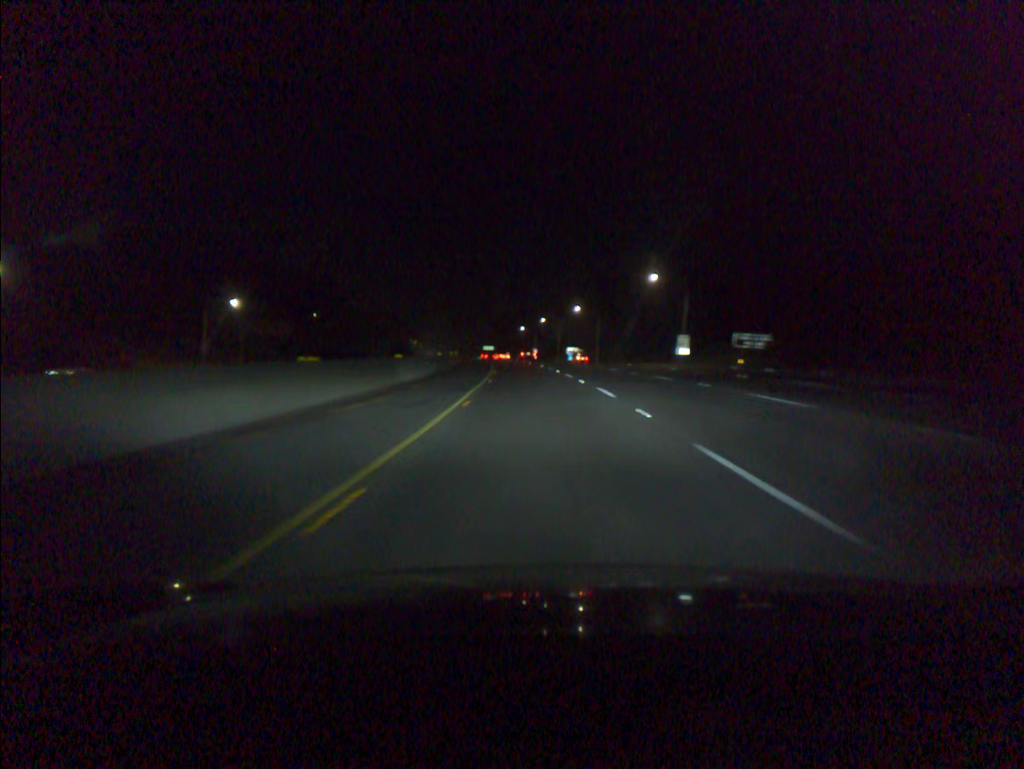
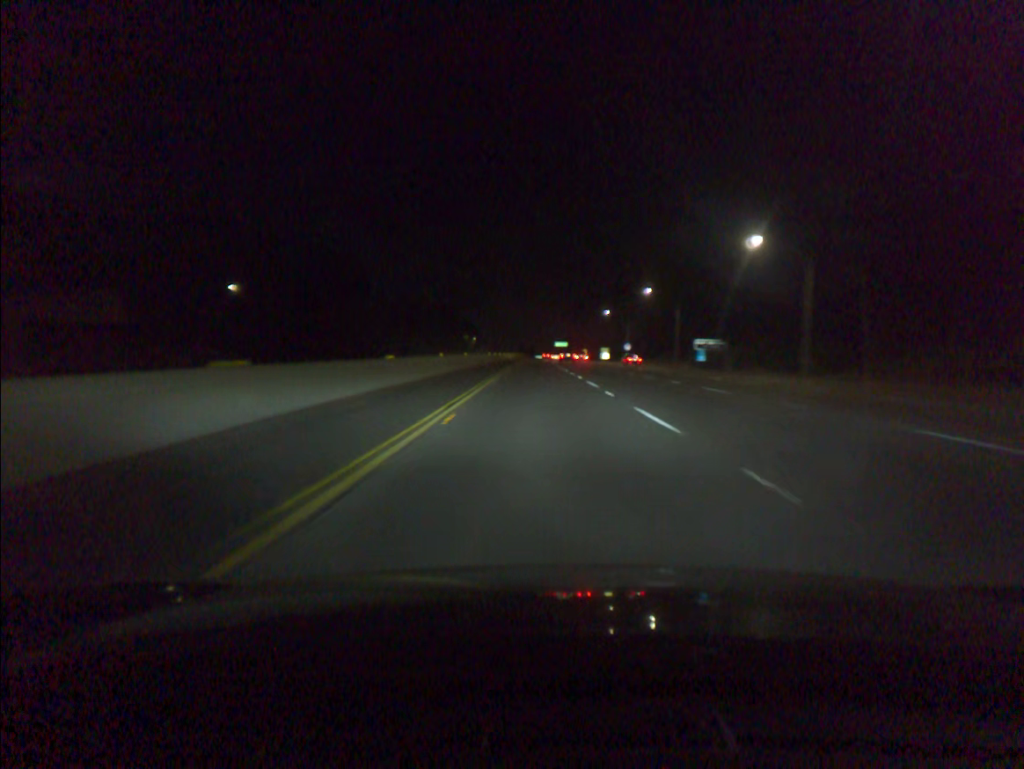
(-3.8, +80.7) m; -5°
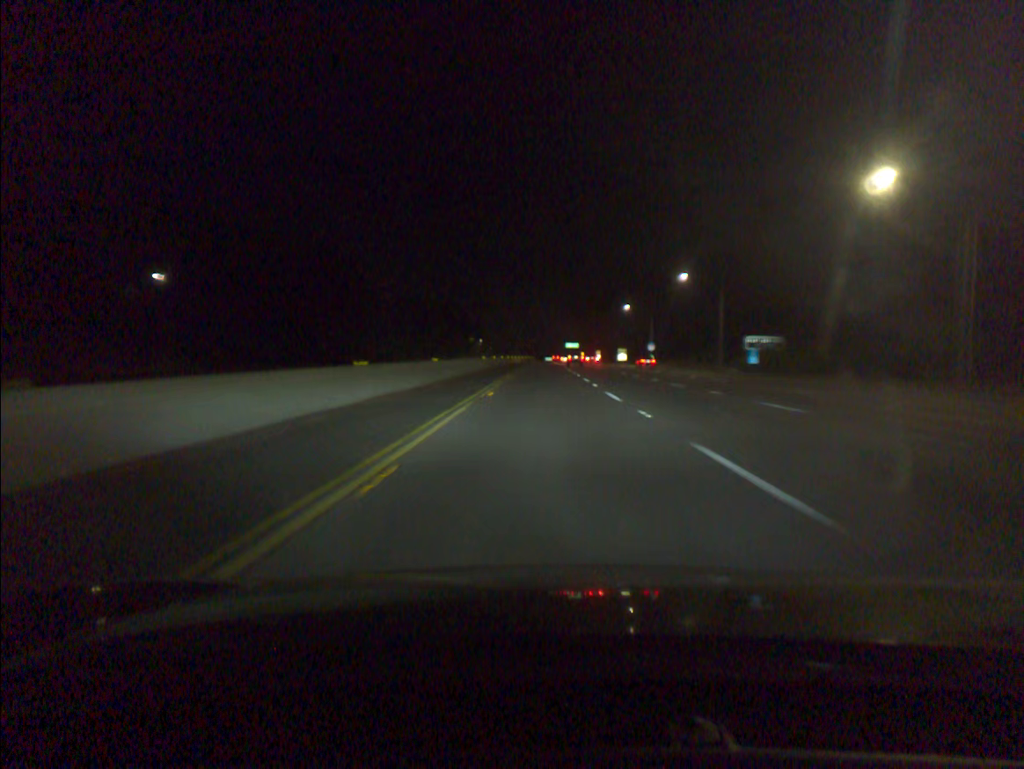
(-0.2, +20.2) m; -1°
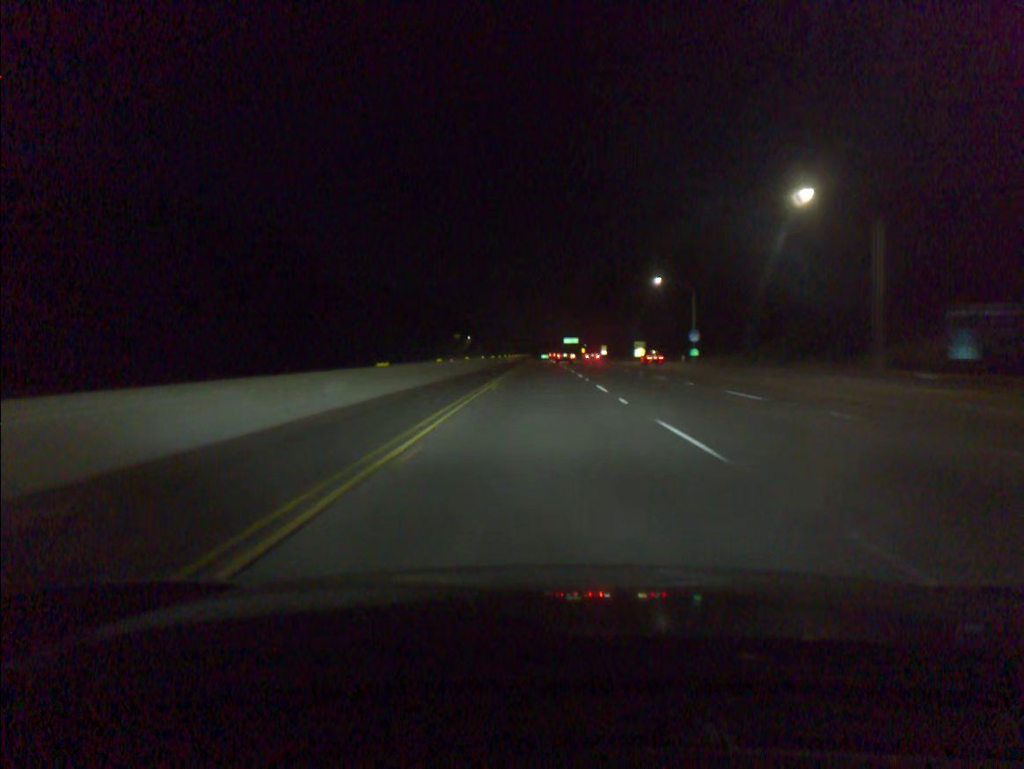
(0.0, +40.5) m; 0°
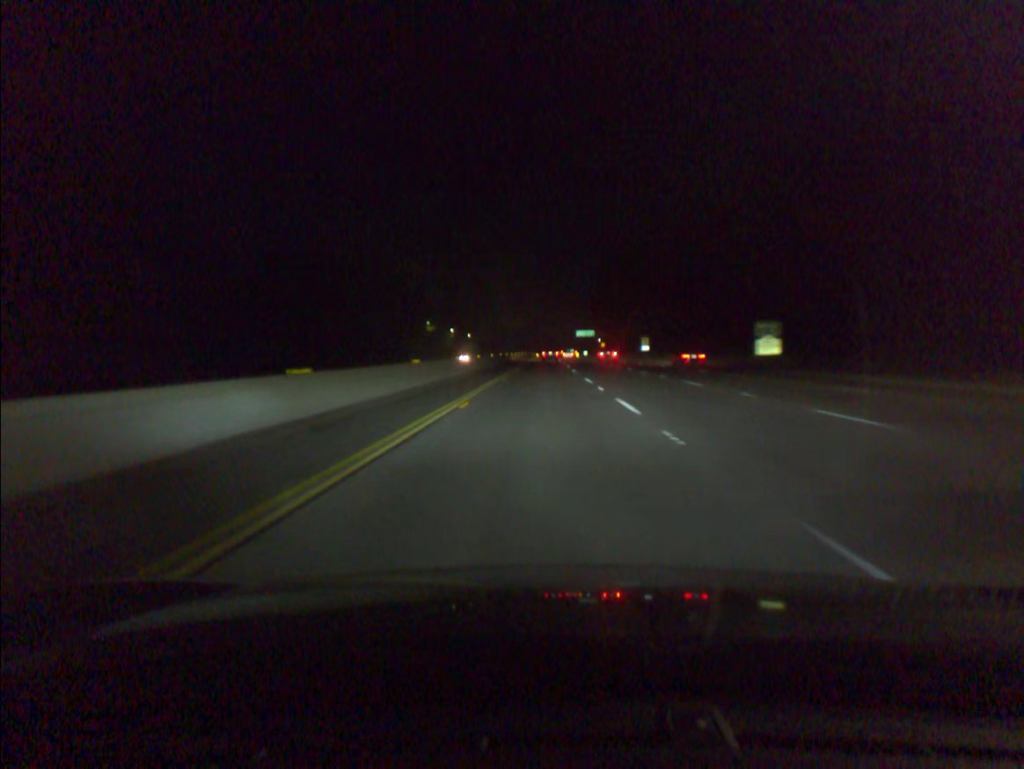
(0.0, +81.0) m; 0°
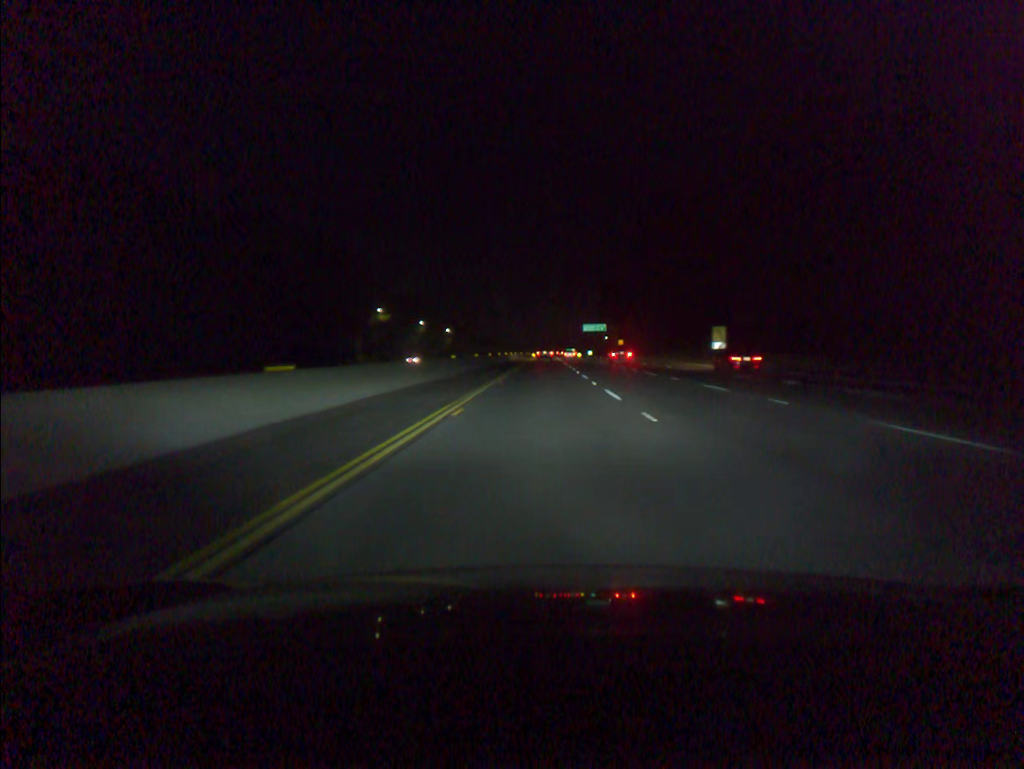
(+0.1, +60.7) m; 0°
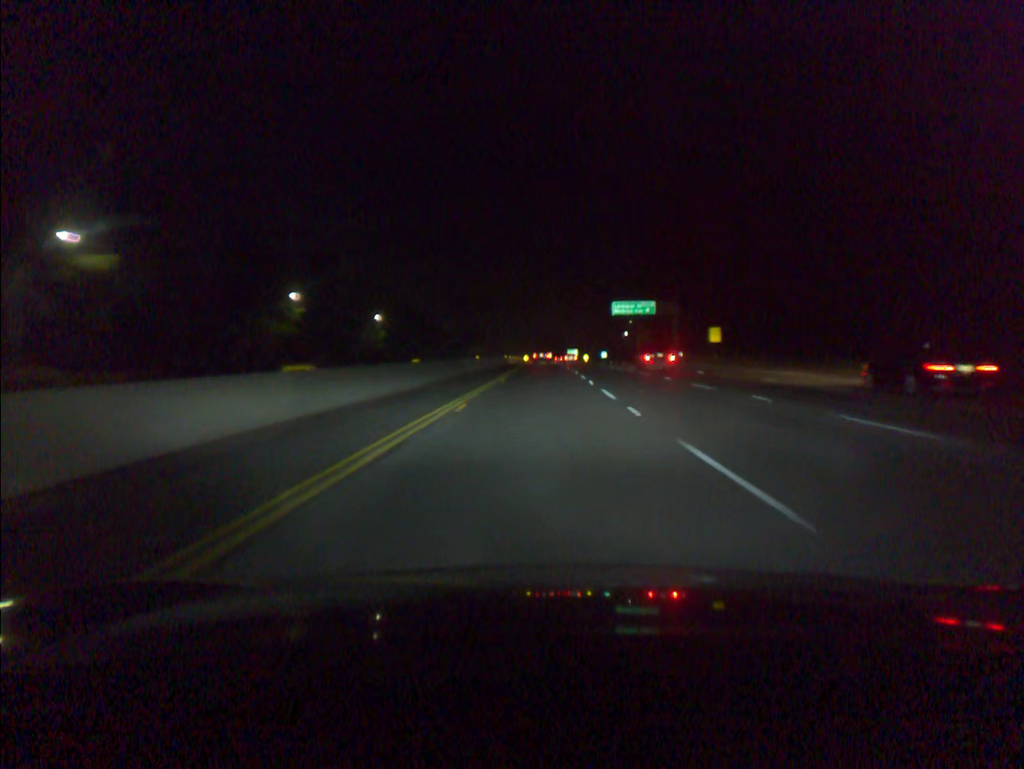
(+0.4, +100.7) m; 0°
